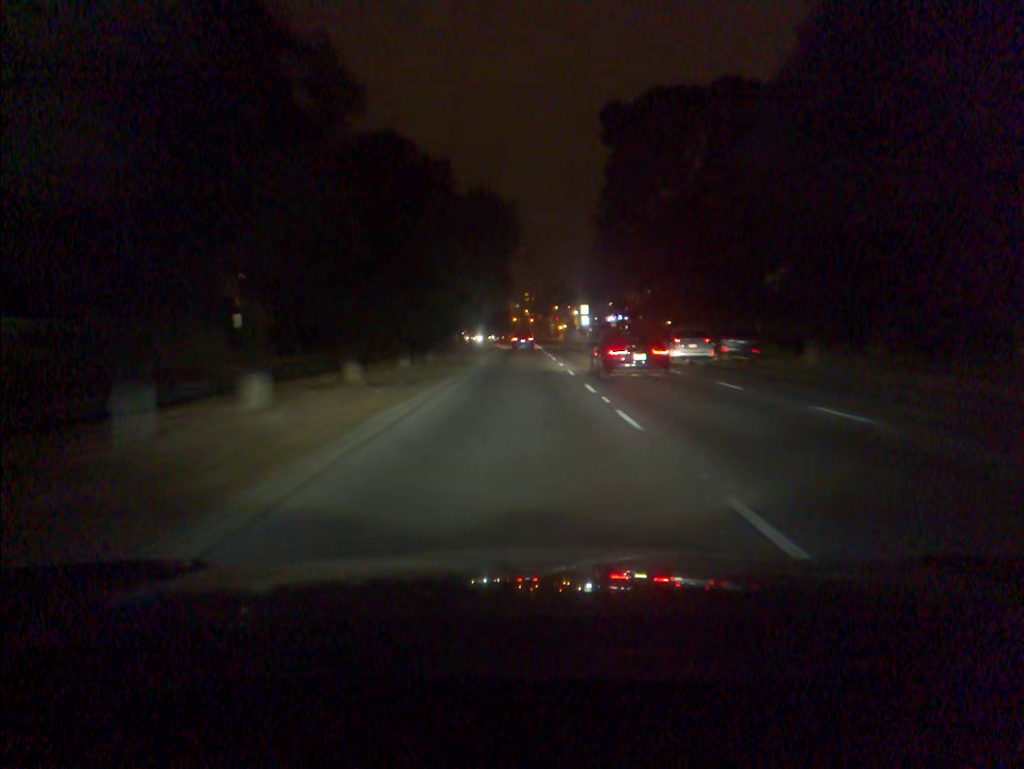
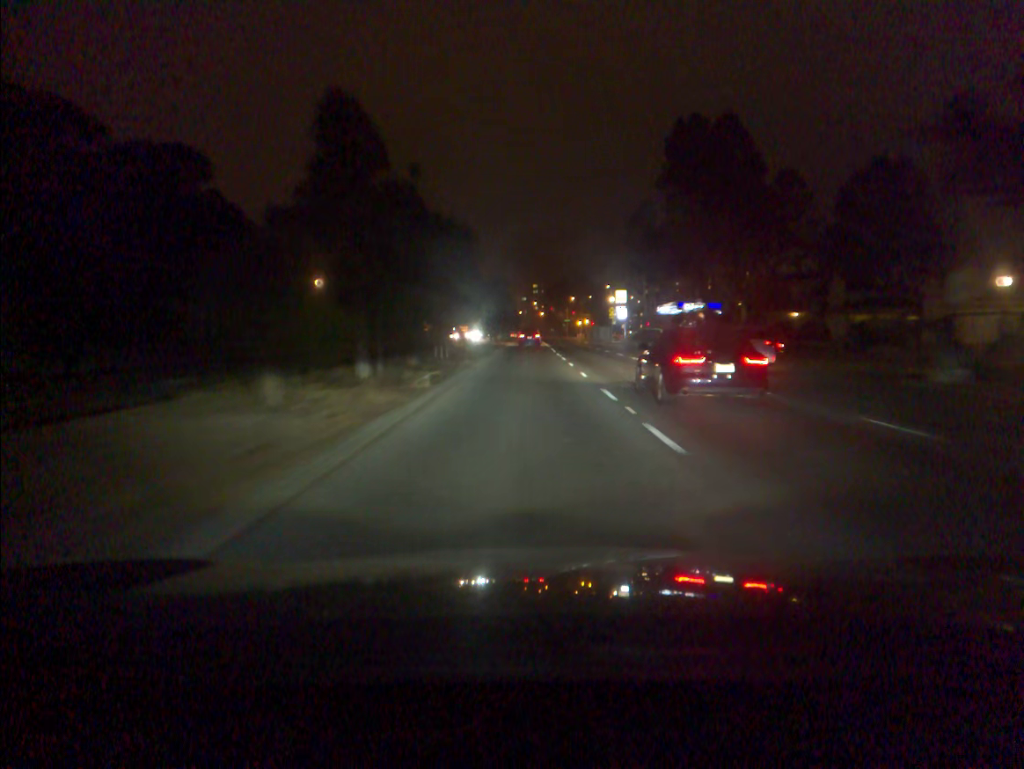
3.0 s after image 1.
(-0.3, +60.3) m; -1°
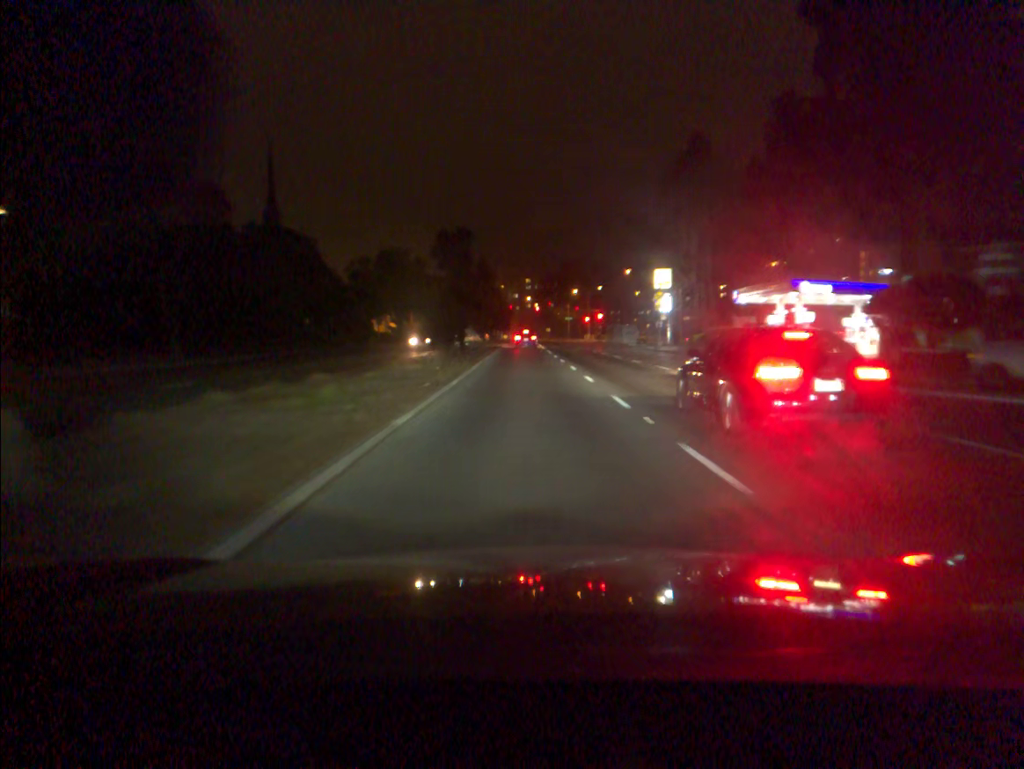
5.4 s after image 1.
(+0.1, +44.9) m; +1°
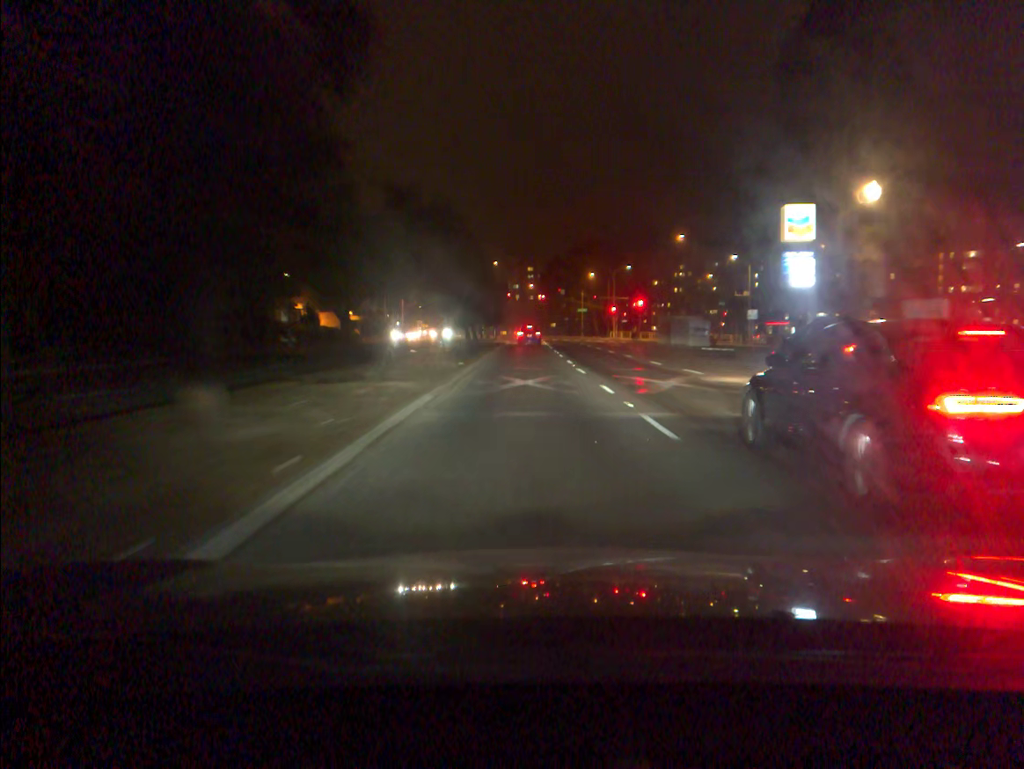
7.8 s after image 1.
(-0.1, +41.6) m; 0°
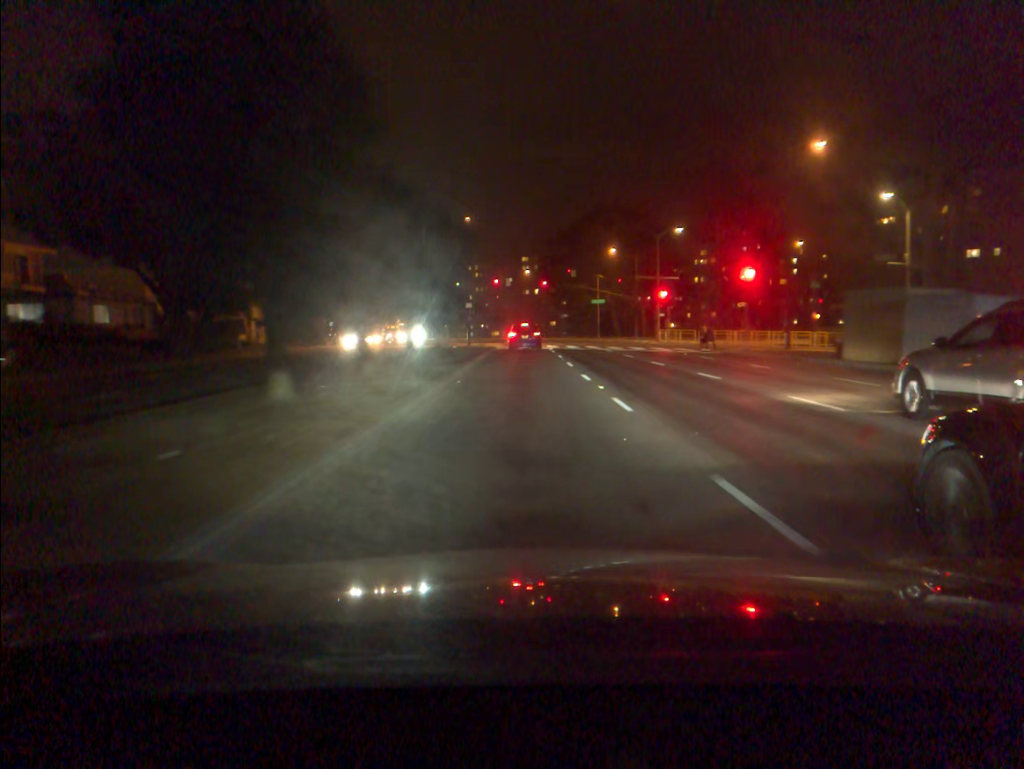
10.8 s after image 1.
(+0.2, +42.4) m; +1°
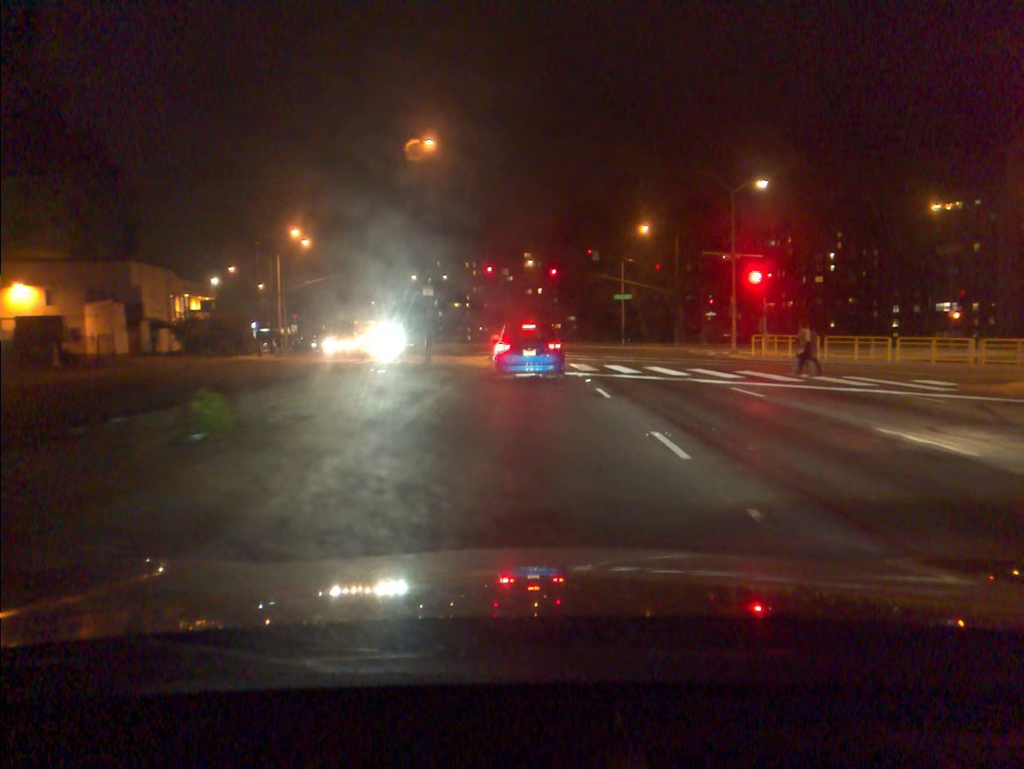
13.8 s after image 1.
(0.0, +26.8) m; 0°
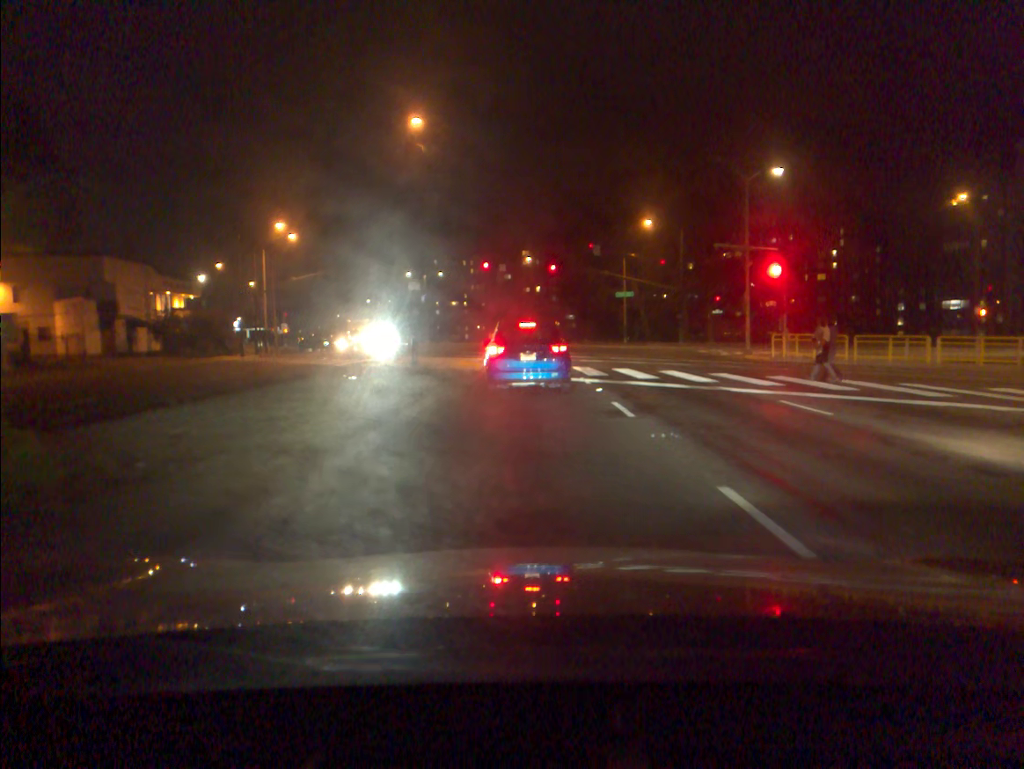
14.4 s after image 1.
(0.0, +3.8) m; 0°
